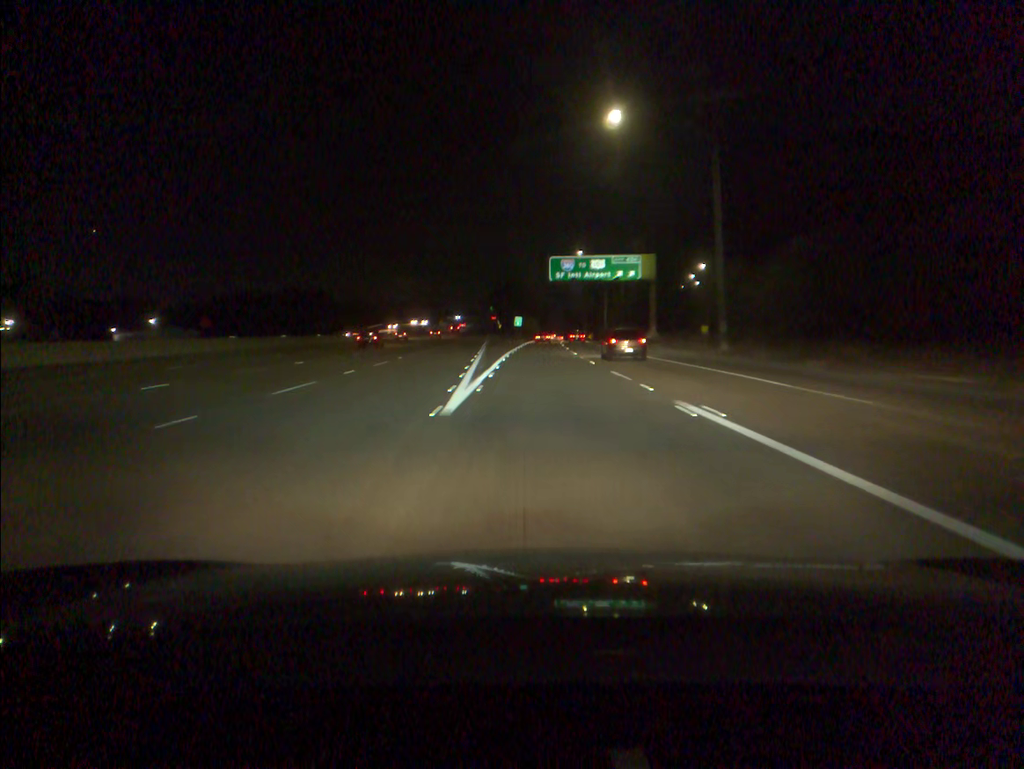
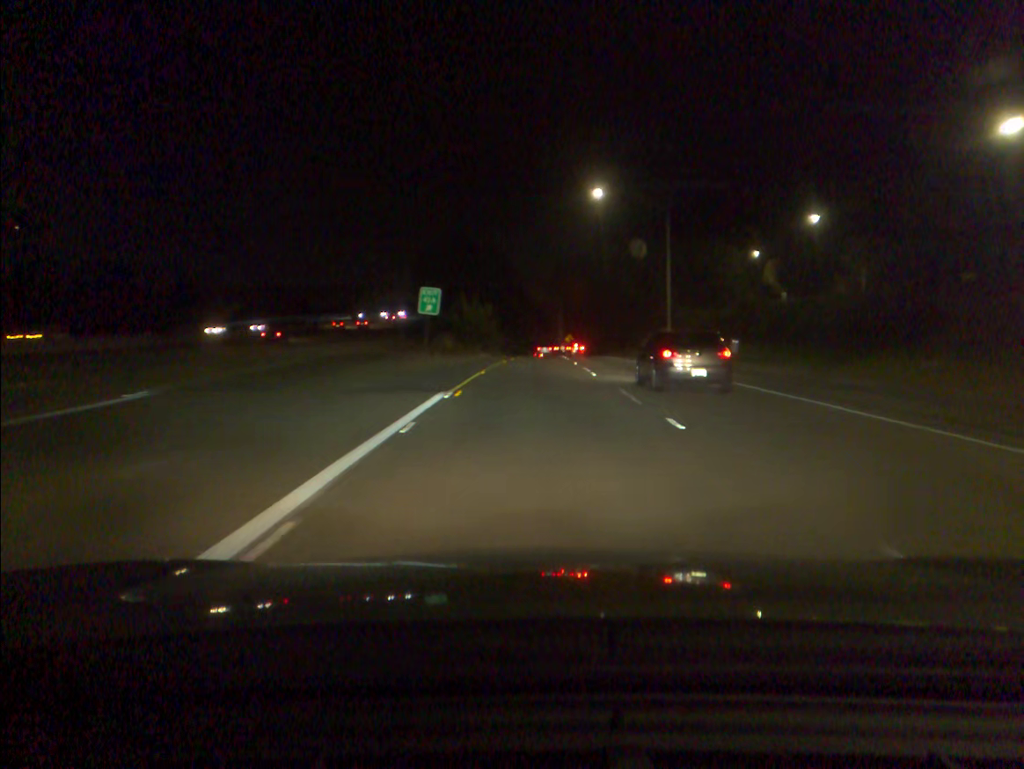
(+1.6, +93.9) m; +3°
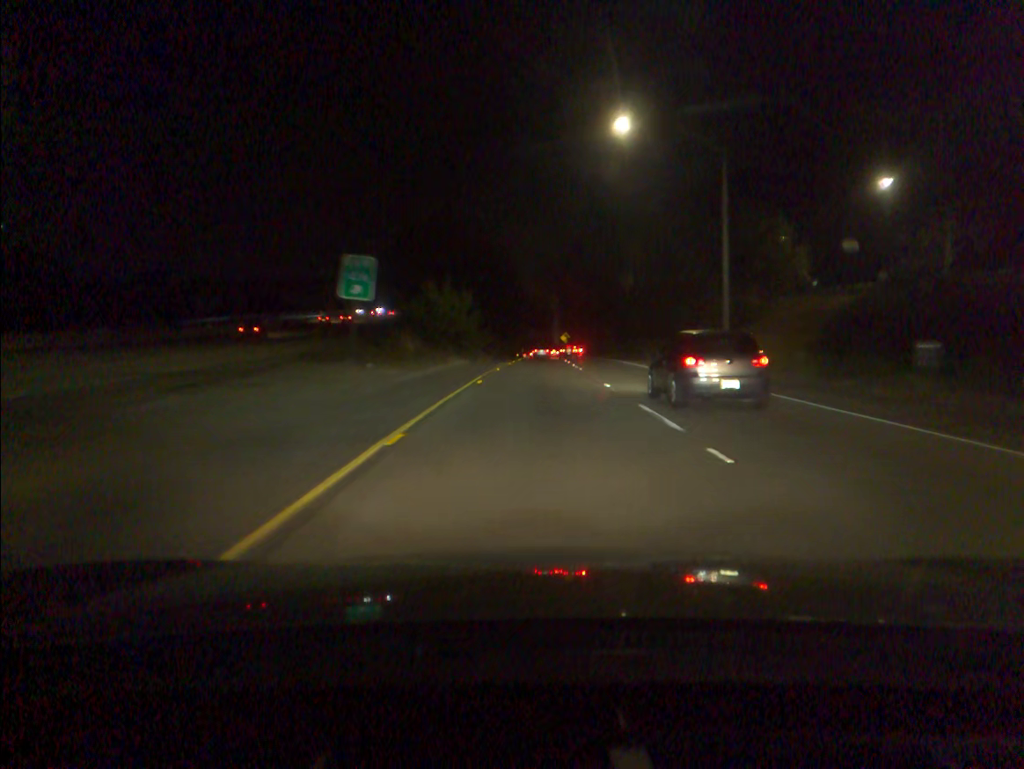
(+0.1, +18.2) m; +1°
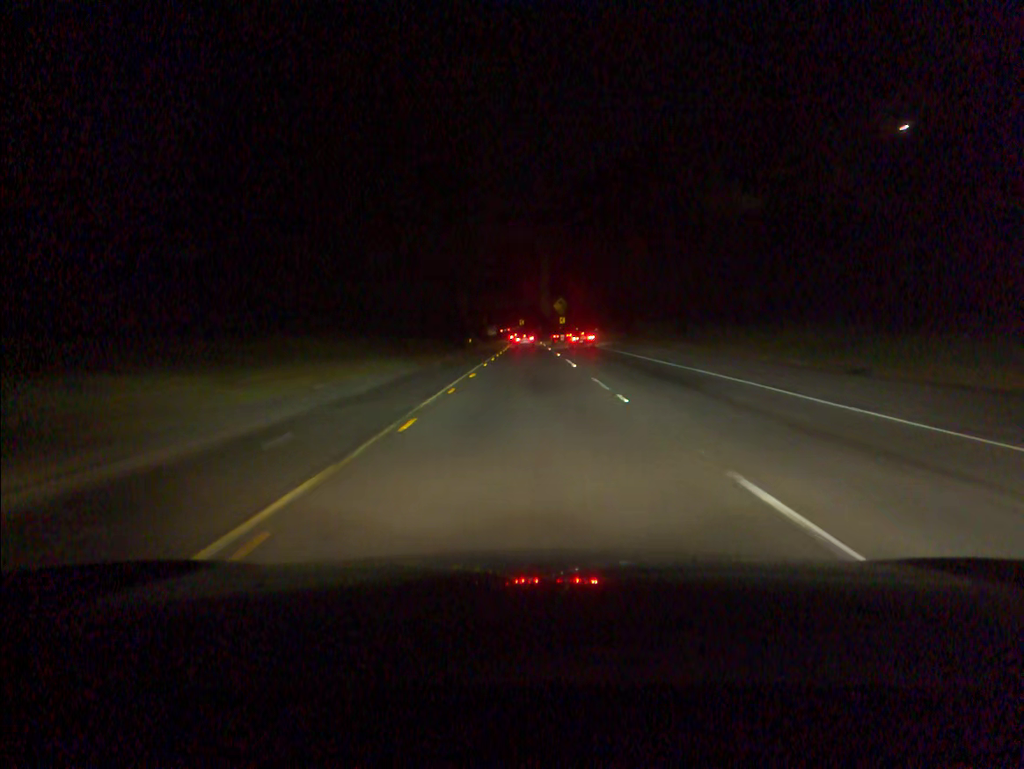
(+1.6, +88.8) m; +1°
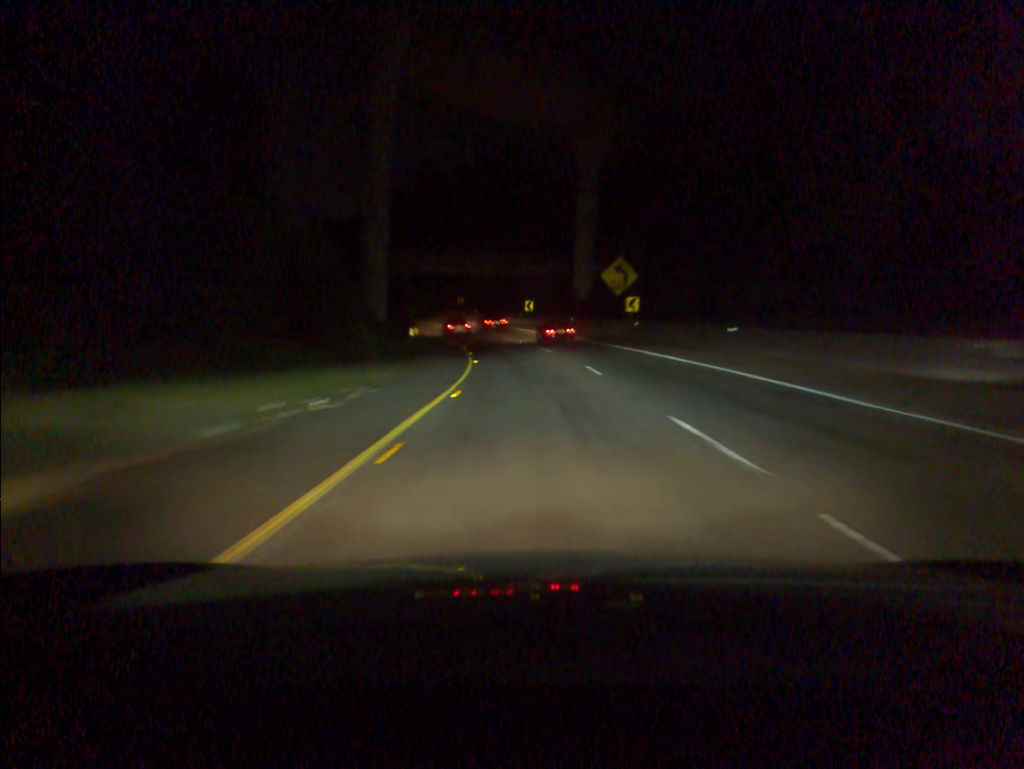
(-0.6, +85.3) m; -1°
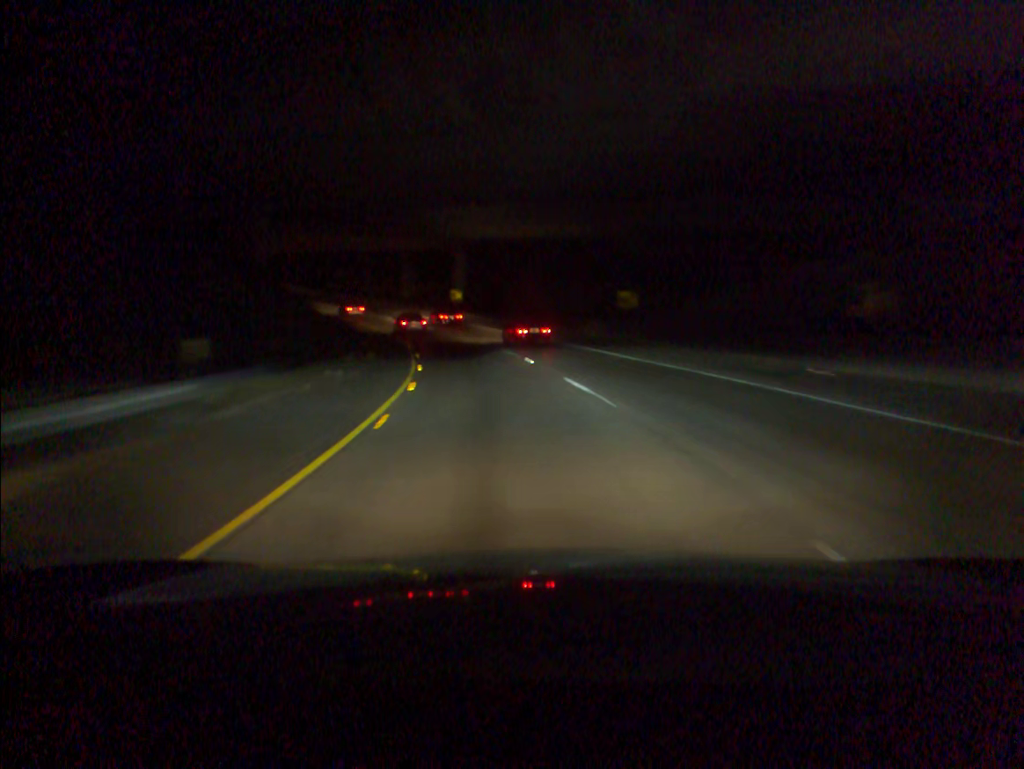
(-9.2, +77.5) m; -19°
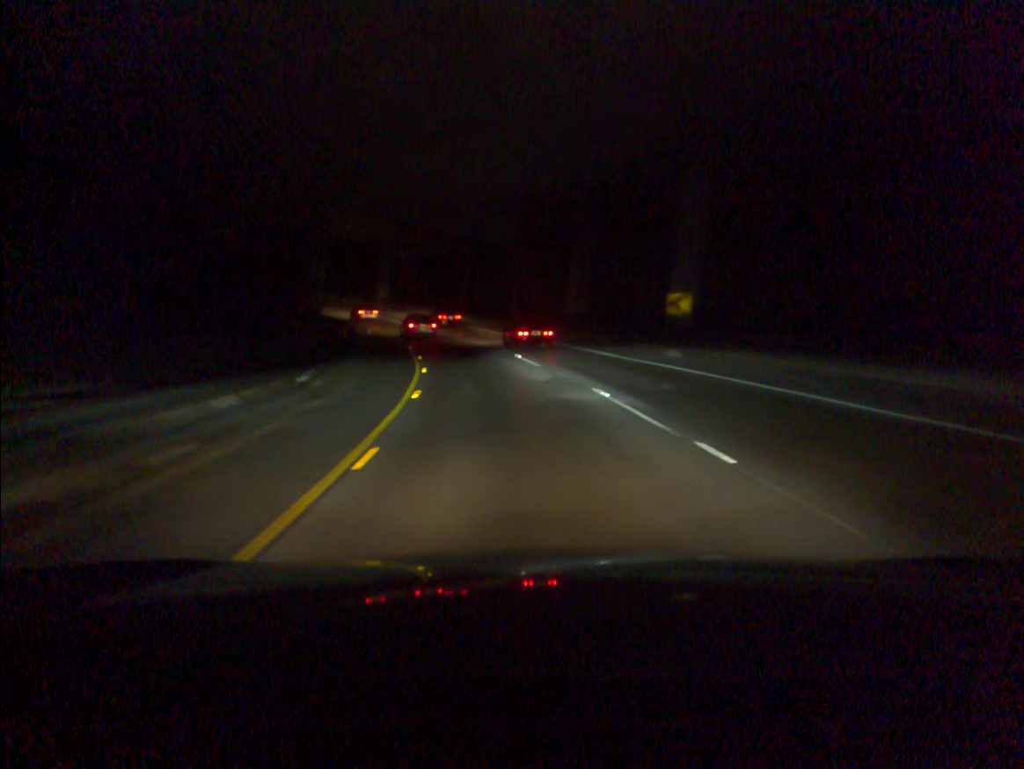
(-5.5, +45.0) m; -13°
